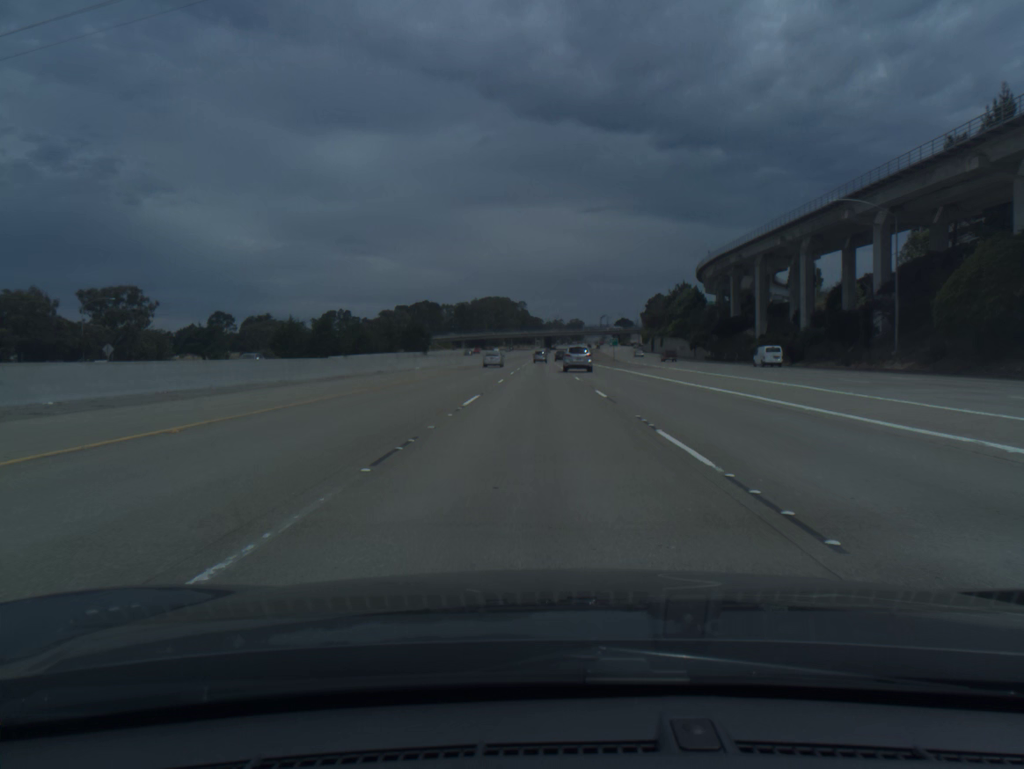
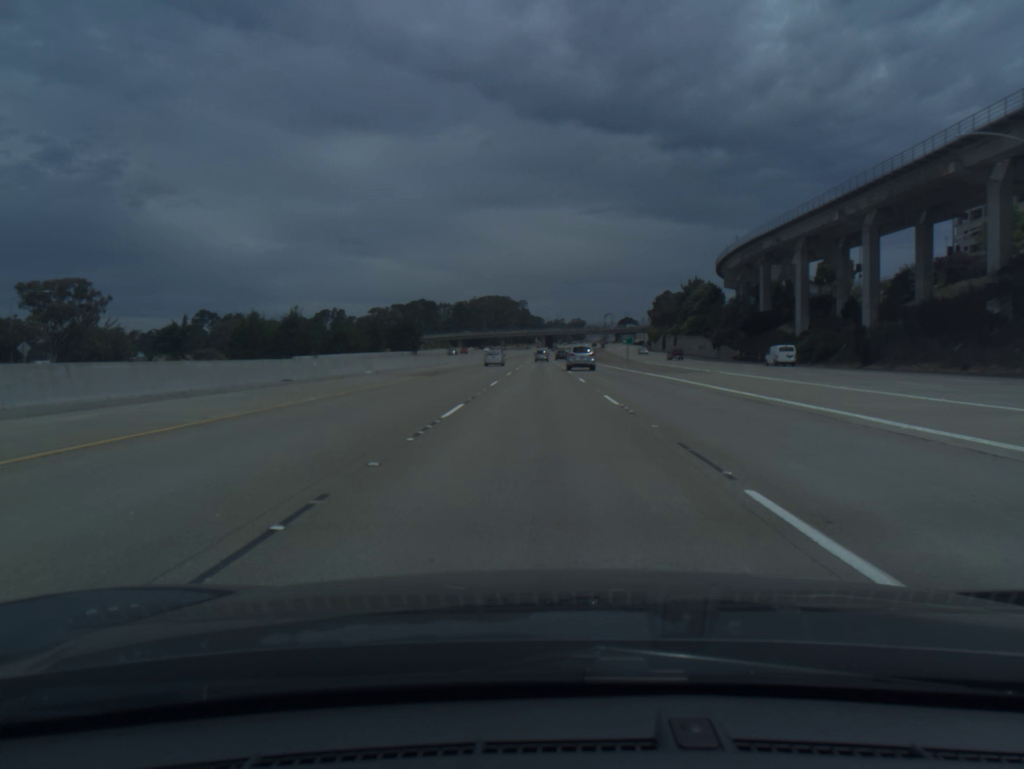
(0.0, +19.0) m; 0°
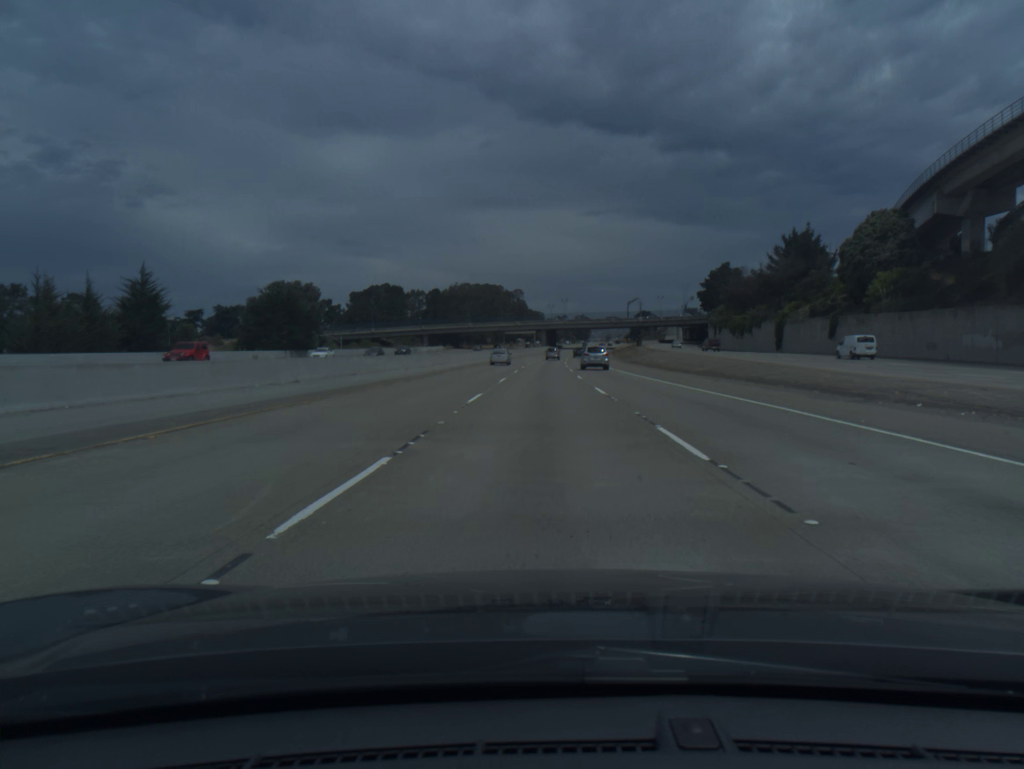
(-0.1, +96.5) m; 0°
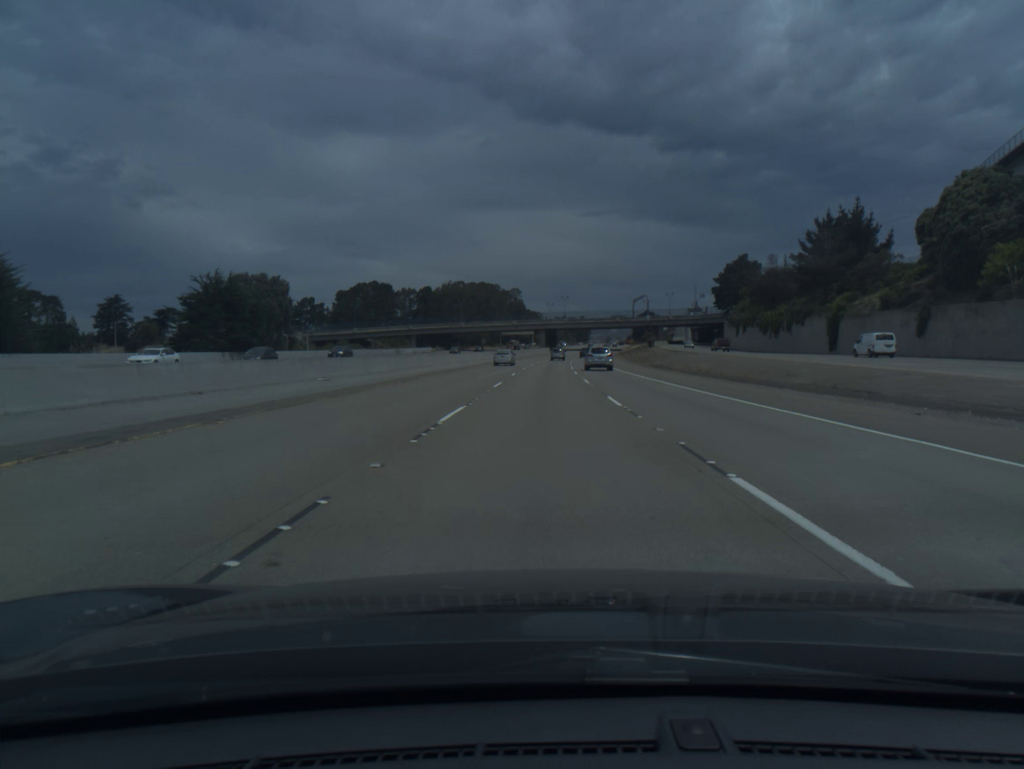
(0.0, +19.6) m; 0°
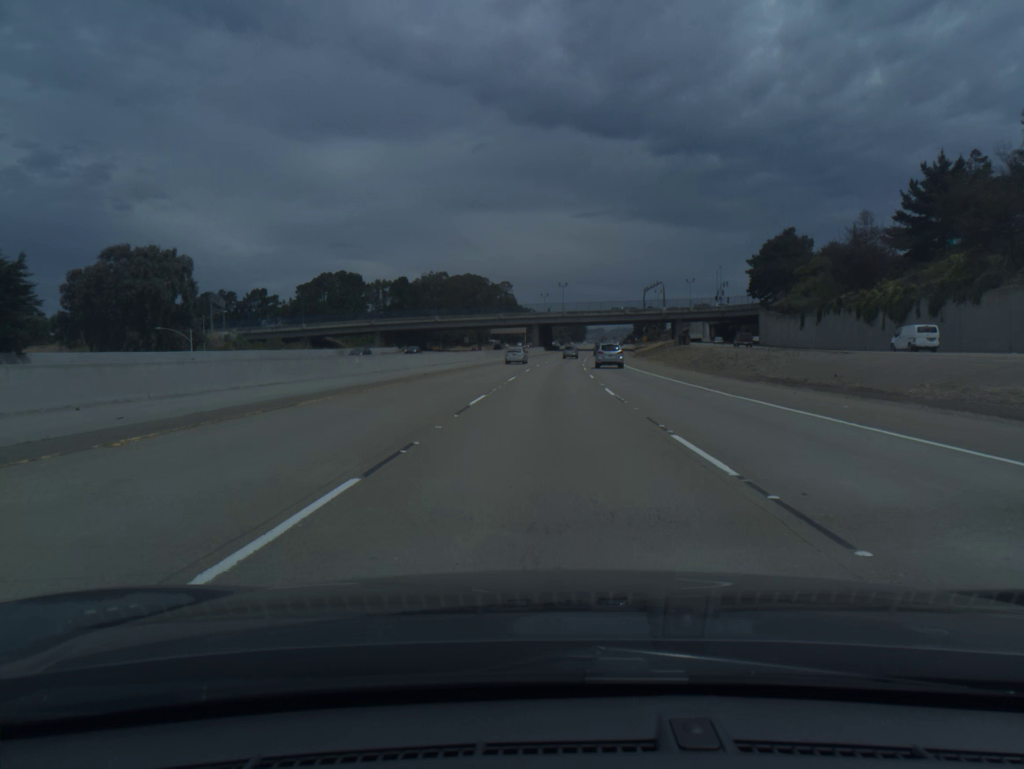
(+0.1, +39.4) m; 0°
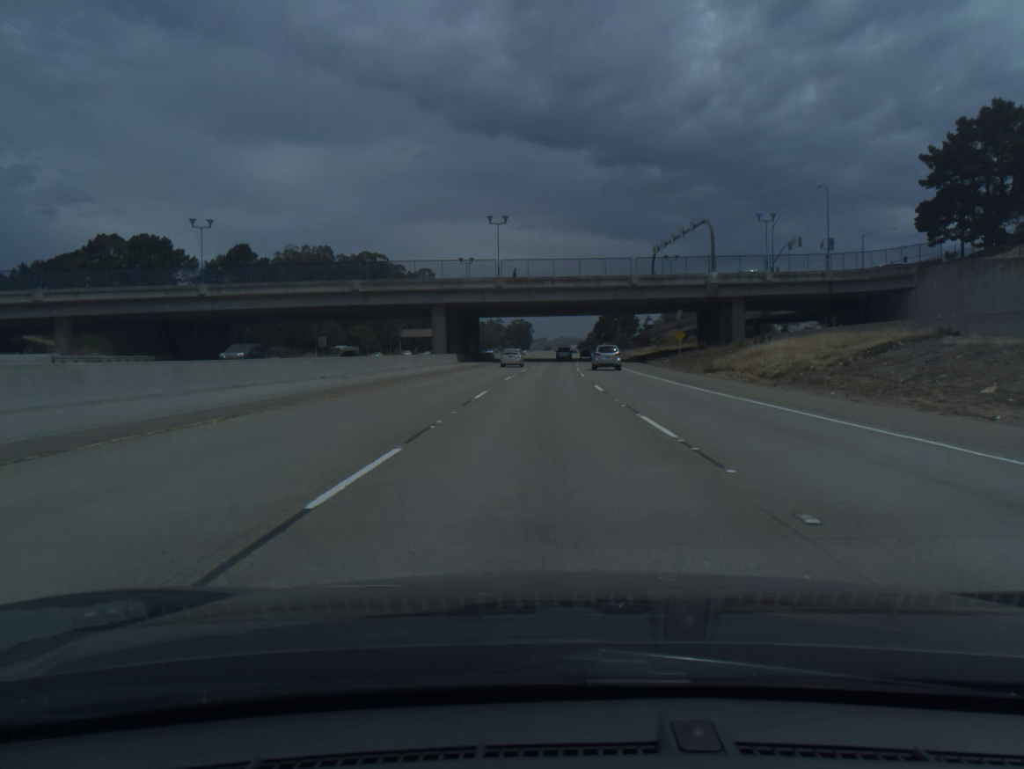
(+3.5, +98.4) m; +4°
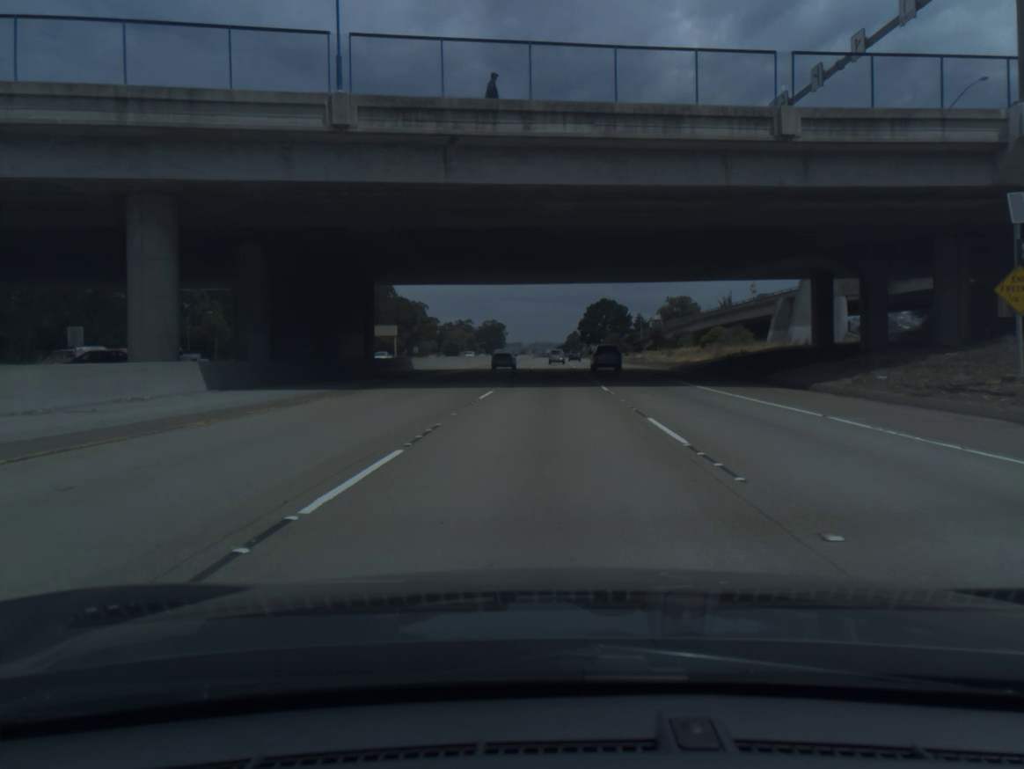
(+0.9, +58.7) m; +2°
